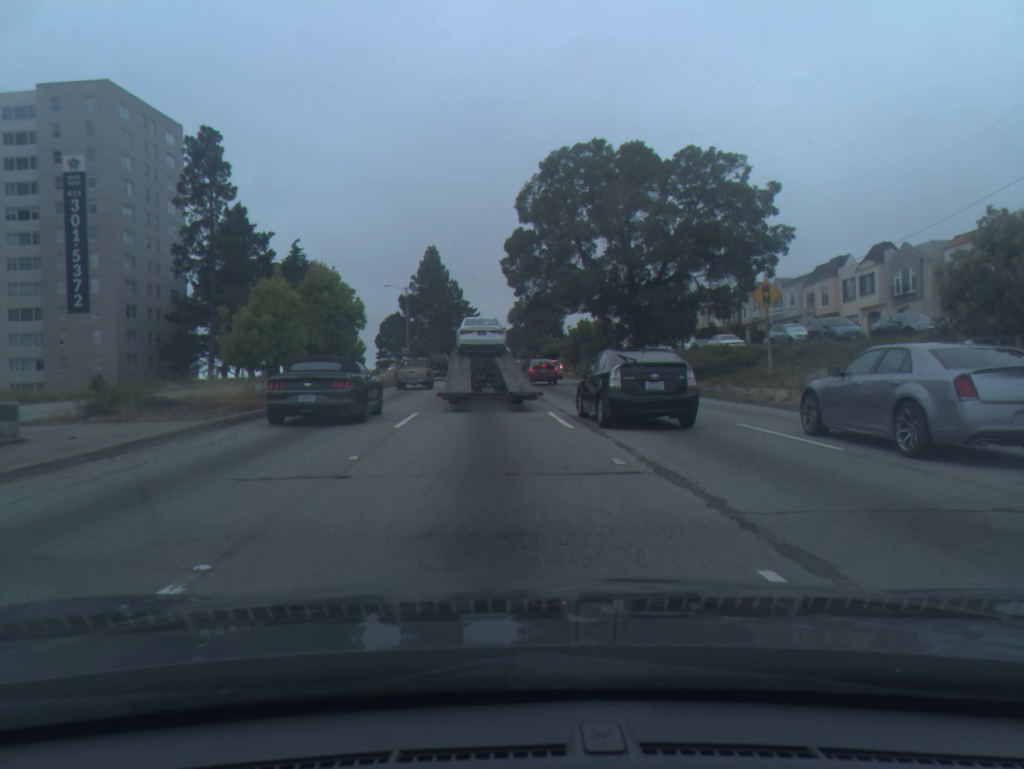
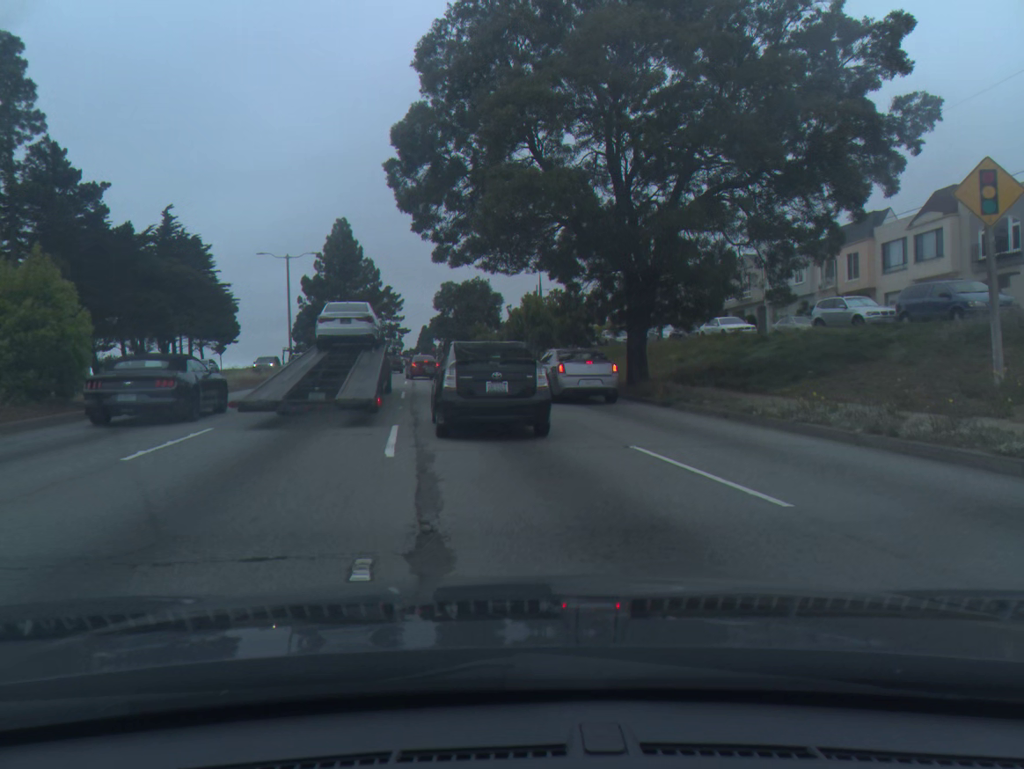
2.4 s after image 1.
(+0.8, +19.7) m; +4°
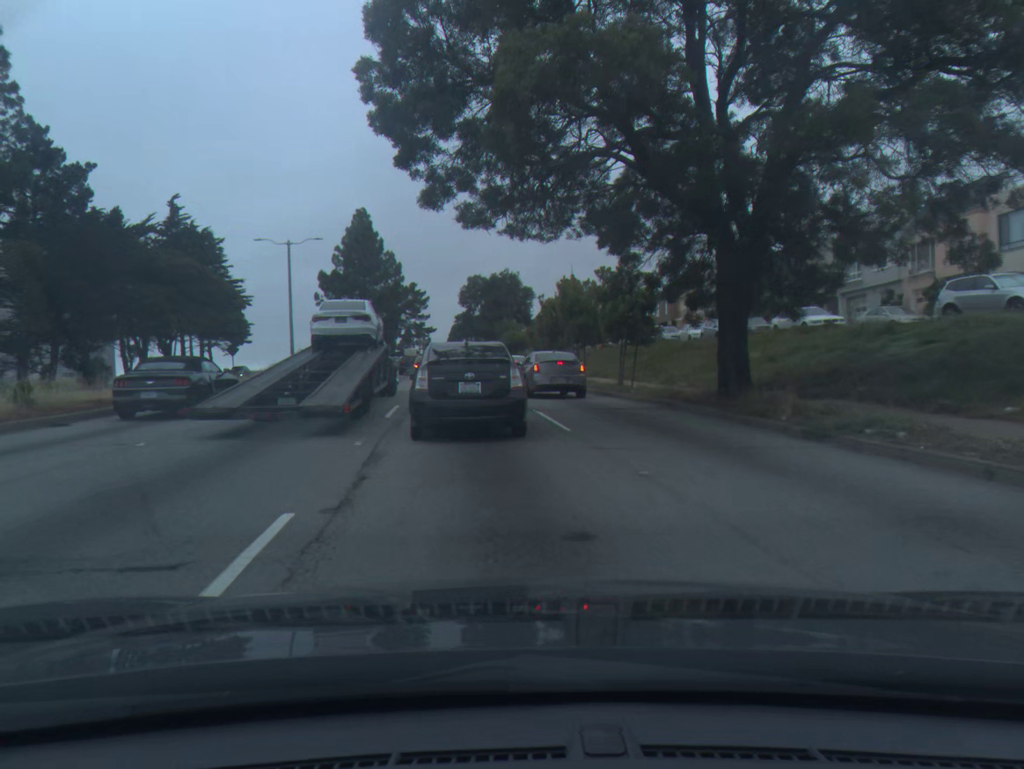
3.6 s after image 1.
(-0.2, +7.9) m; -3°
